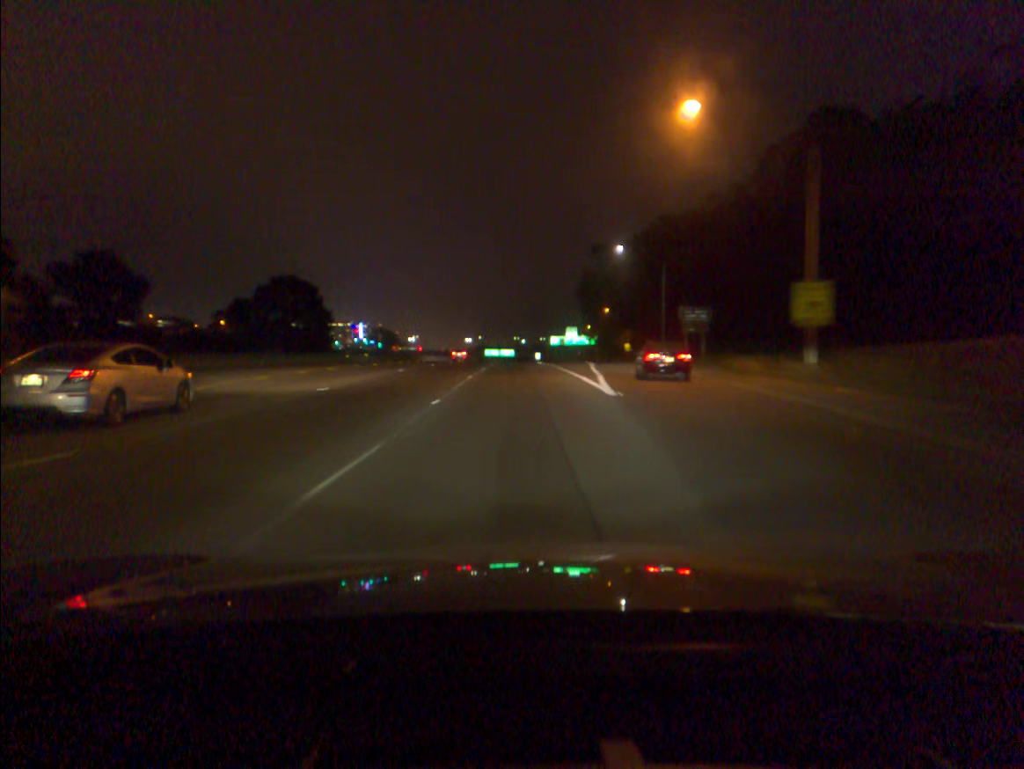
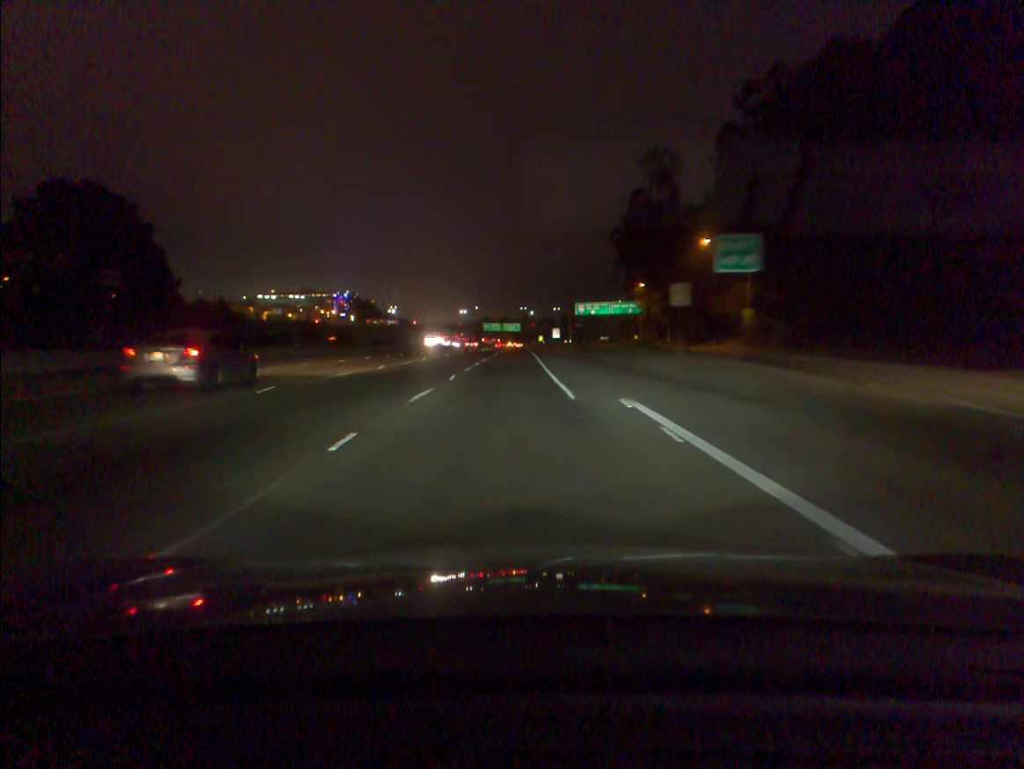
(0.0, +78.3) m; 0°
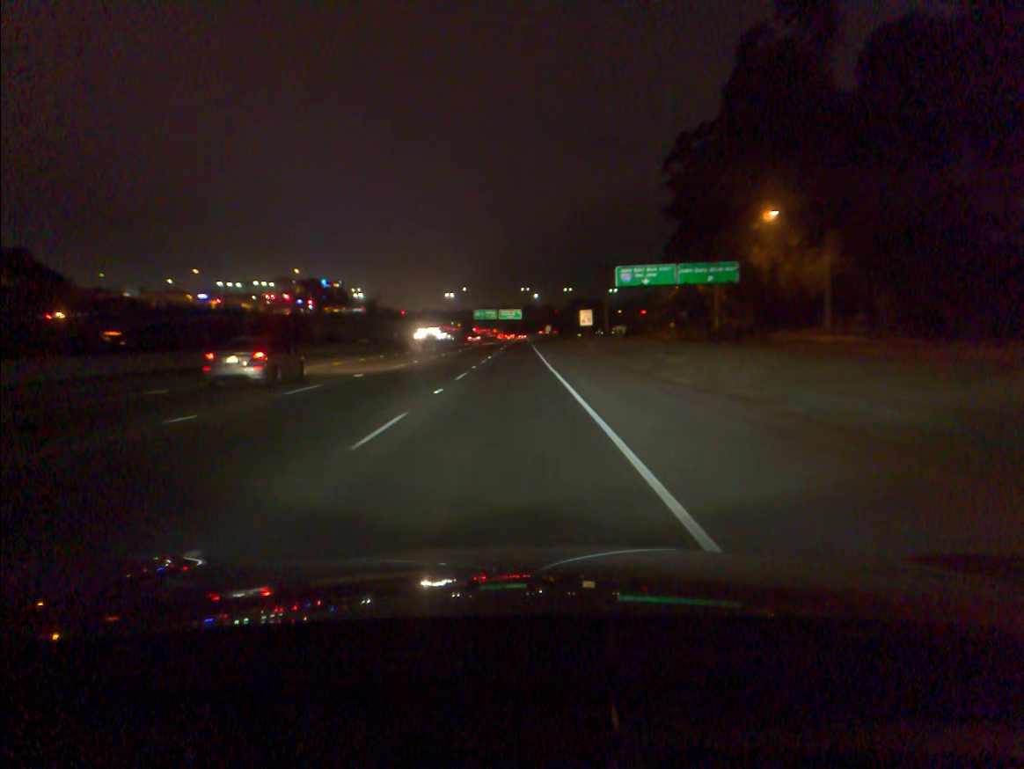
(0.0, +64.0) m; 0°
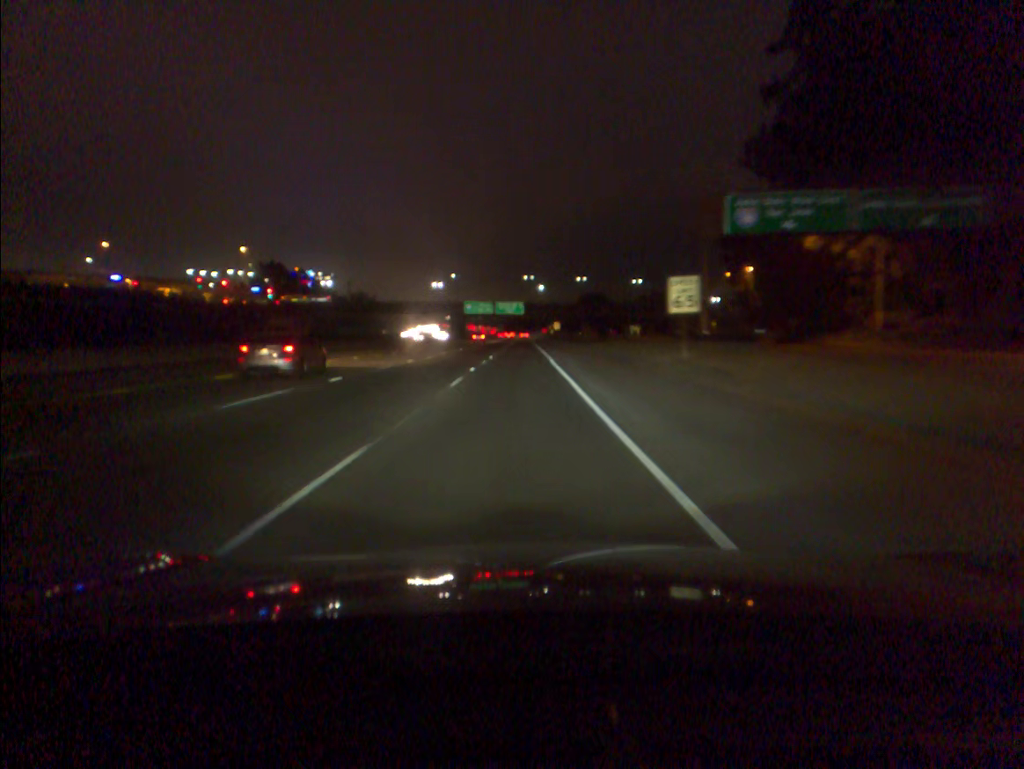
(-0.1, +49.1) m; 0°
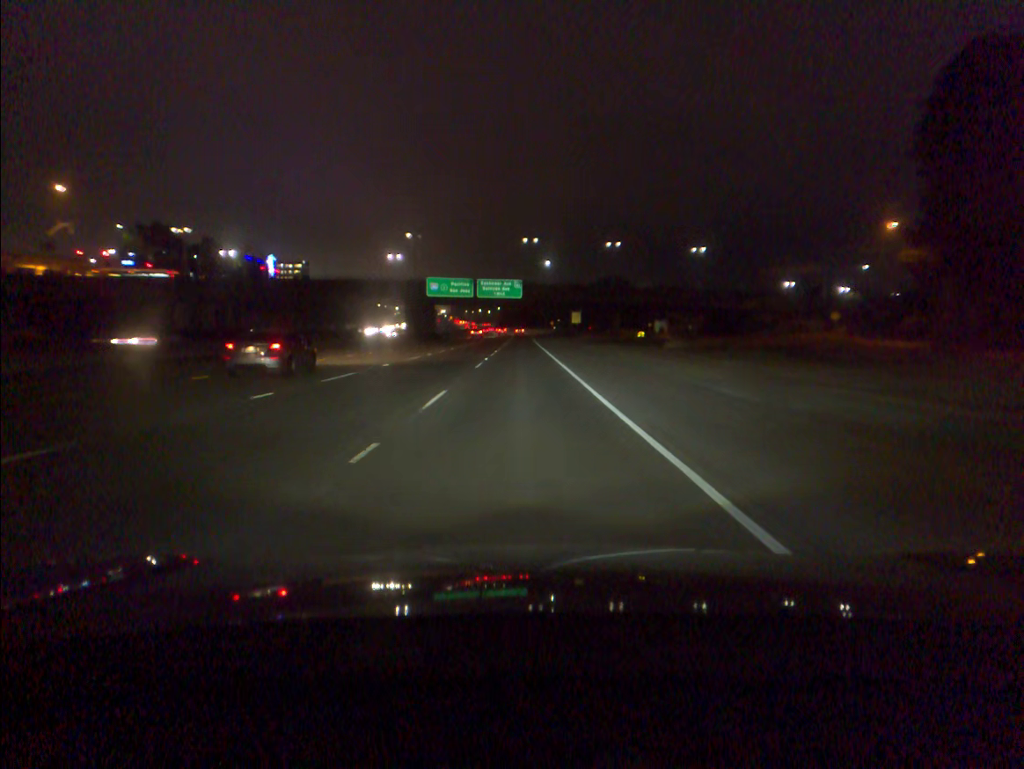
(+0.2, +67.5) m; 0°
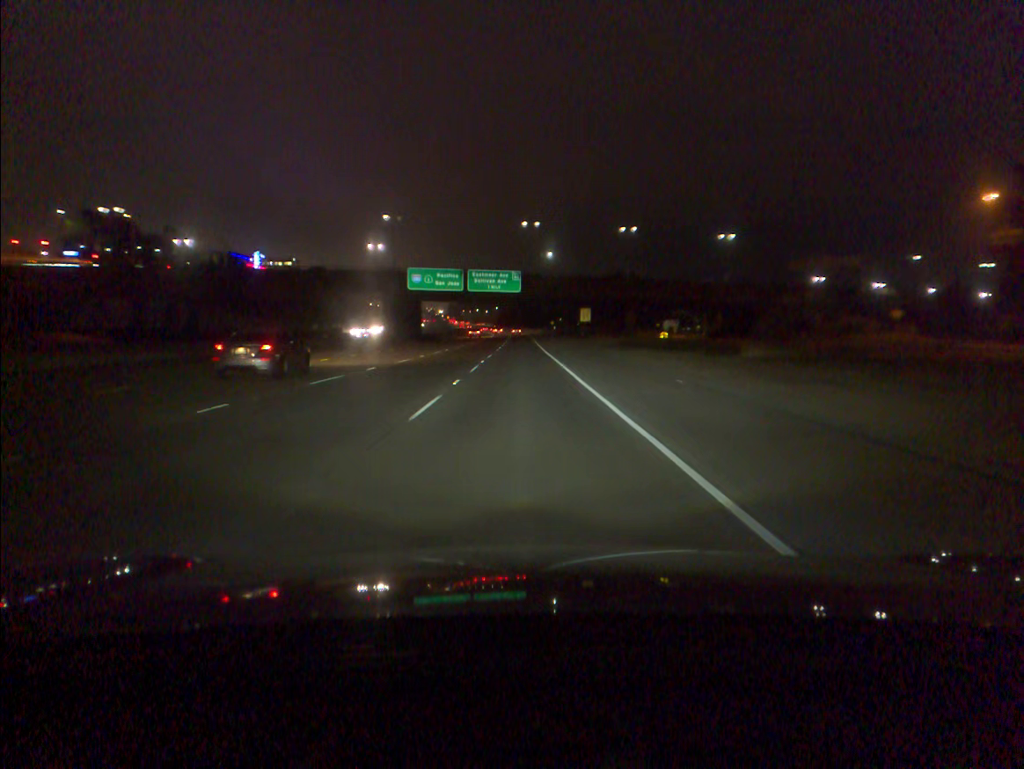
(0.0, +17.2) m; 0°
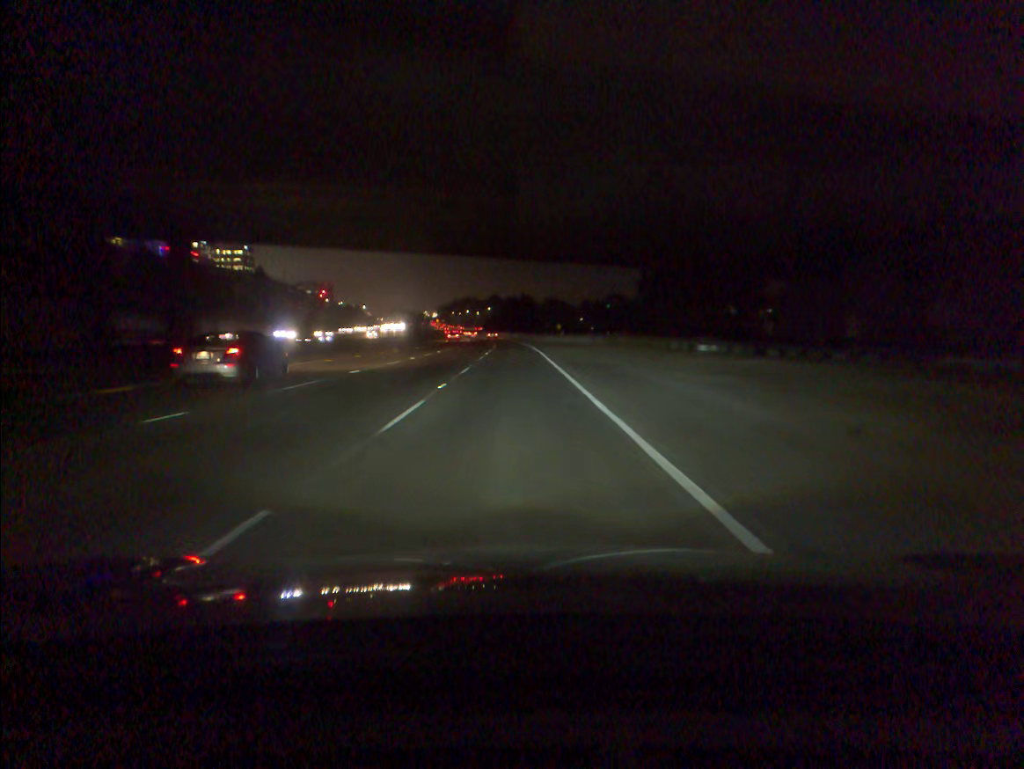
(+0.2, +88.3) m; 0°
